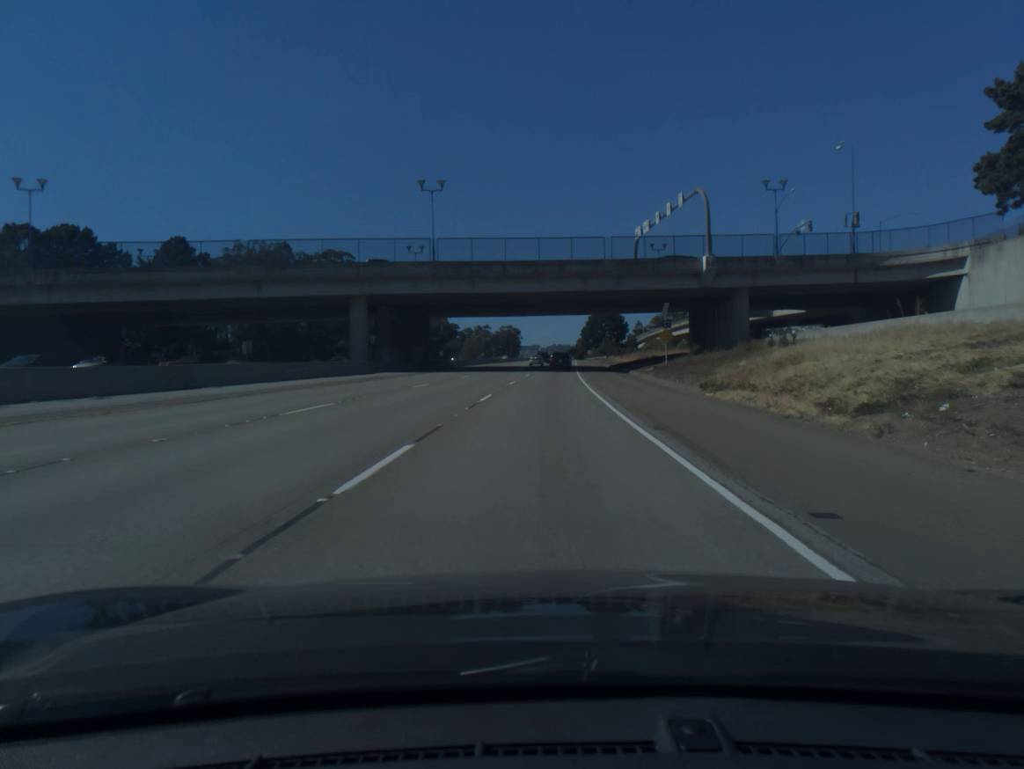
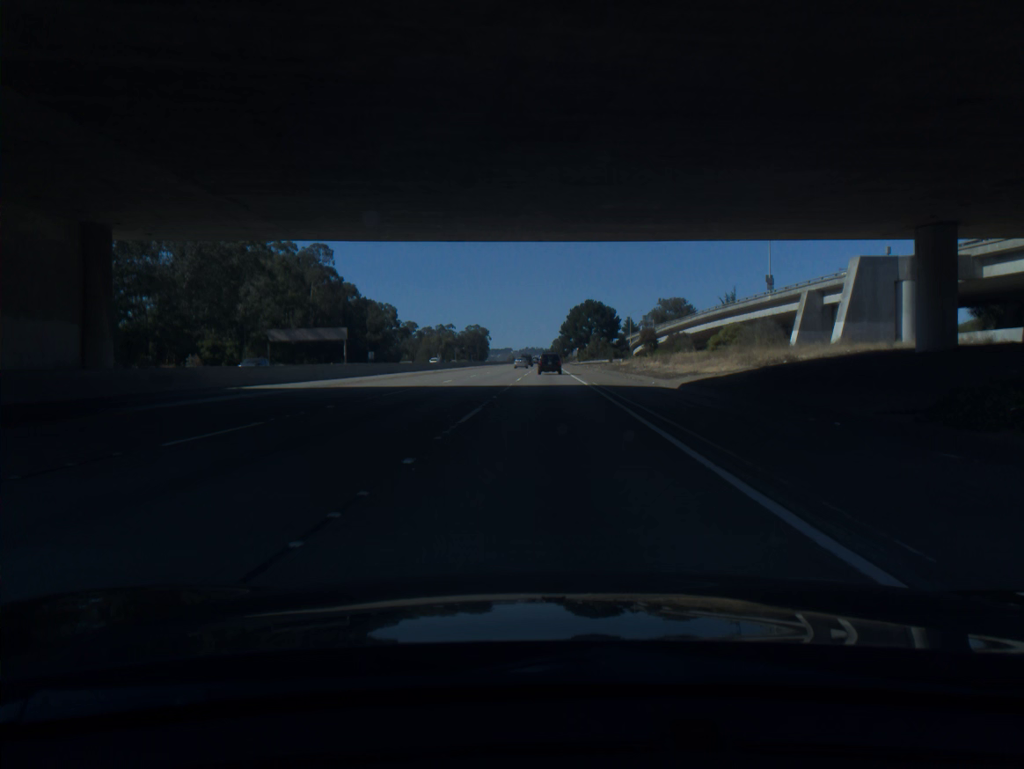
(+1.0, +65.0) m; +2°
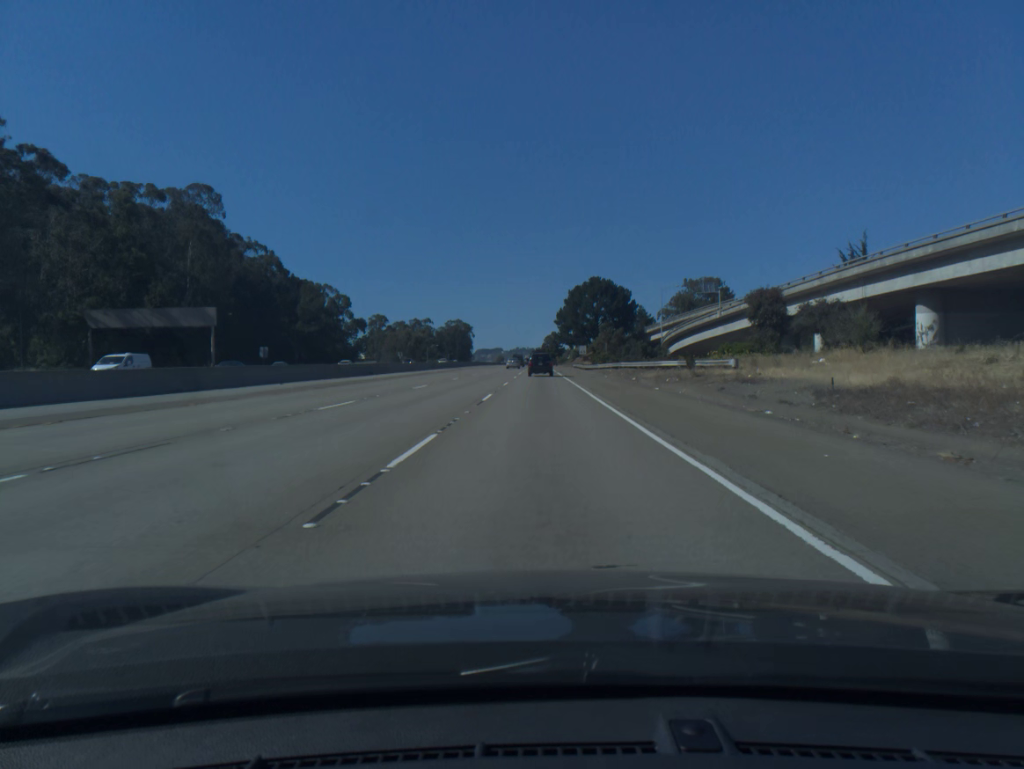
(+0.6, +64.0) m; +1°
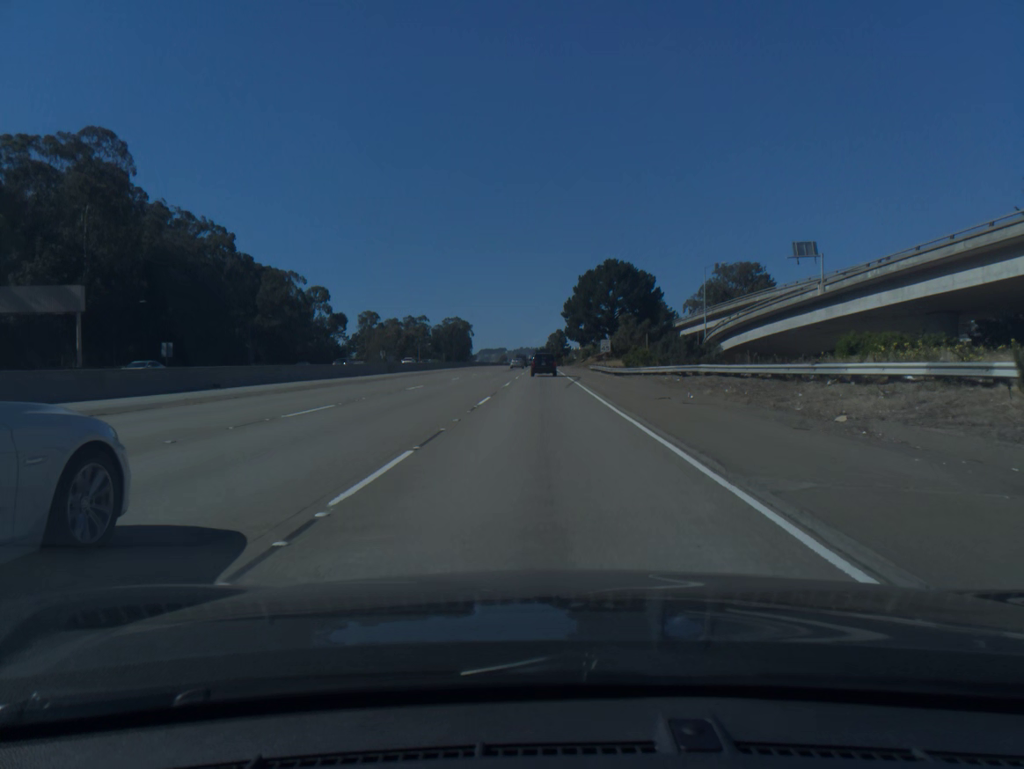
(-0.1, +31.5) m; 0°
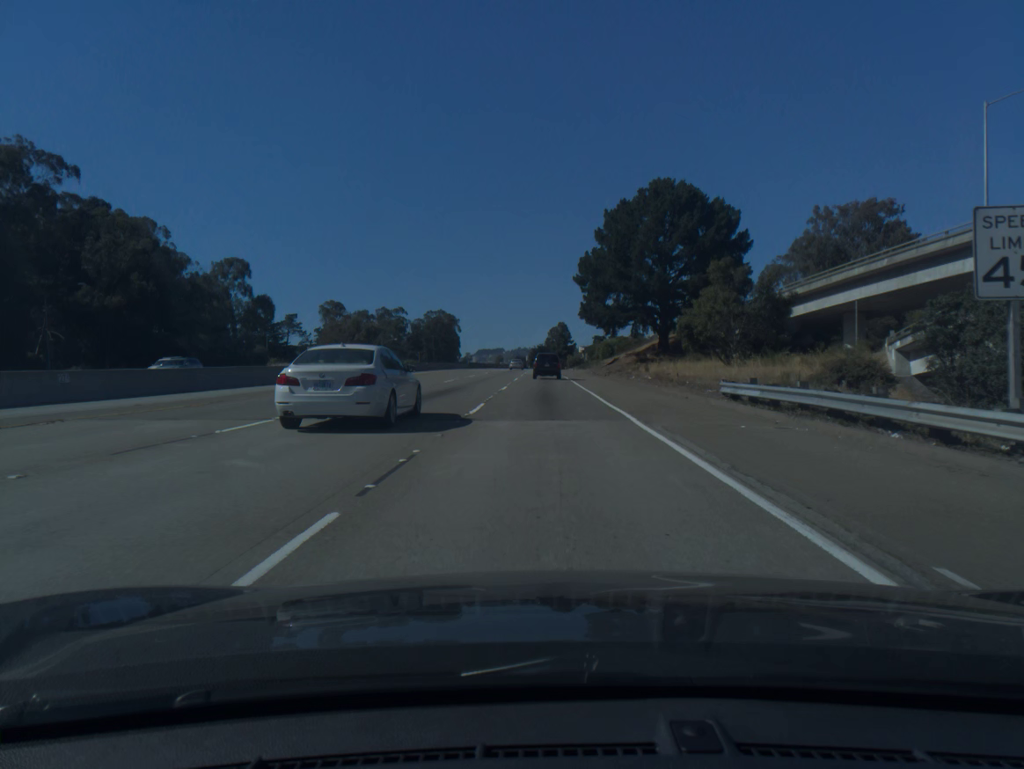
(0.0, +61.9) m; 0°
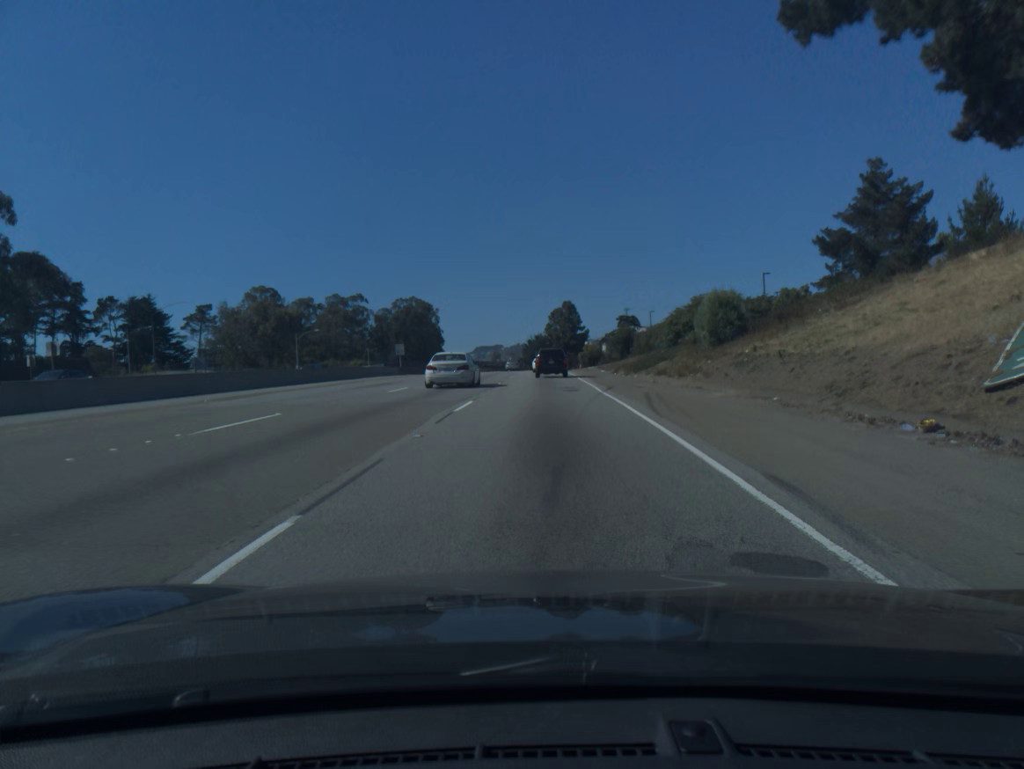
(+0.1, +74.4) m; 0°
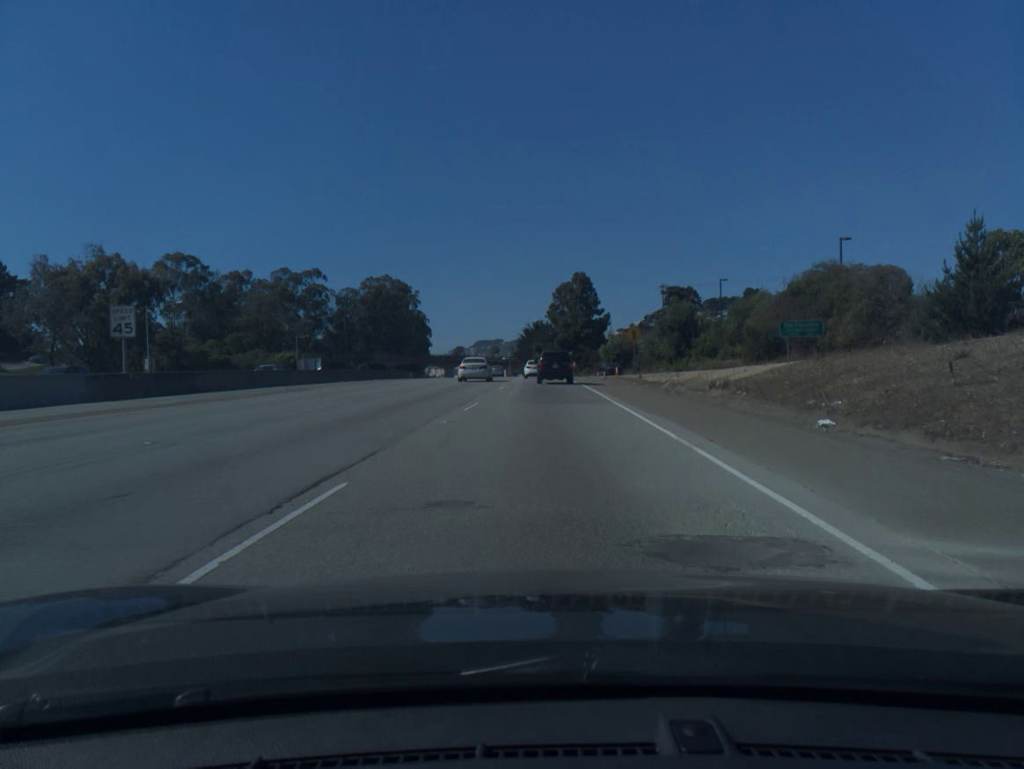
(0.0, +56.0) m; 0°
